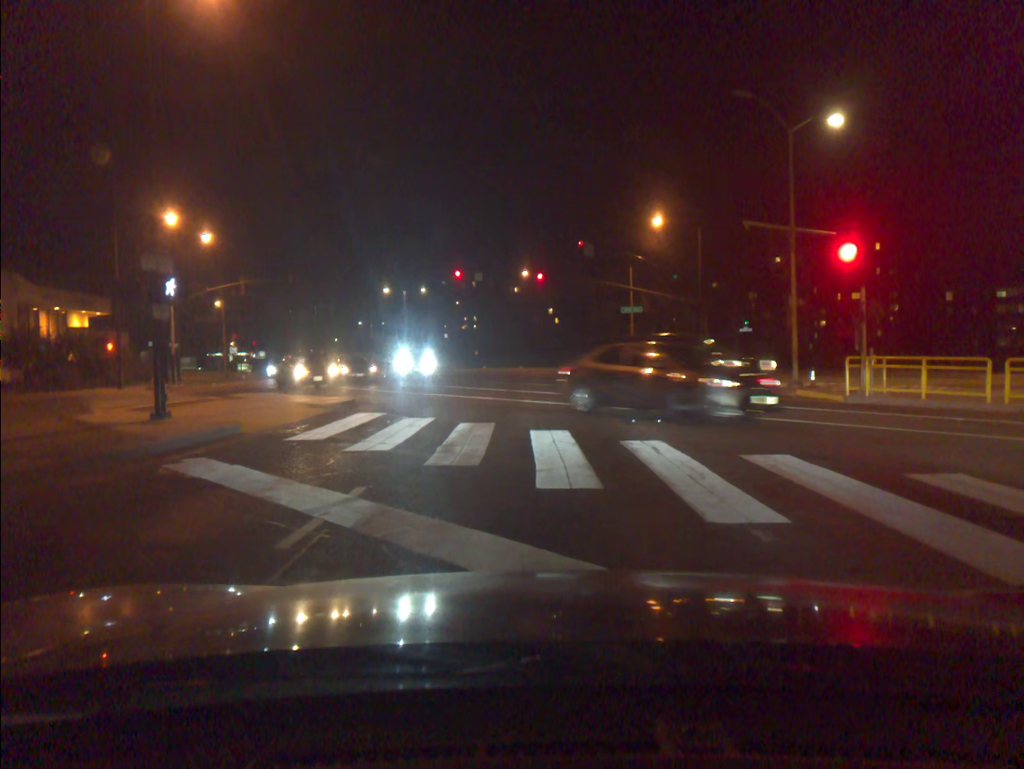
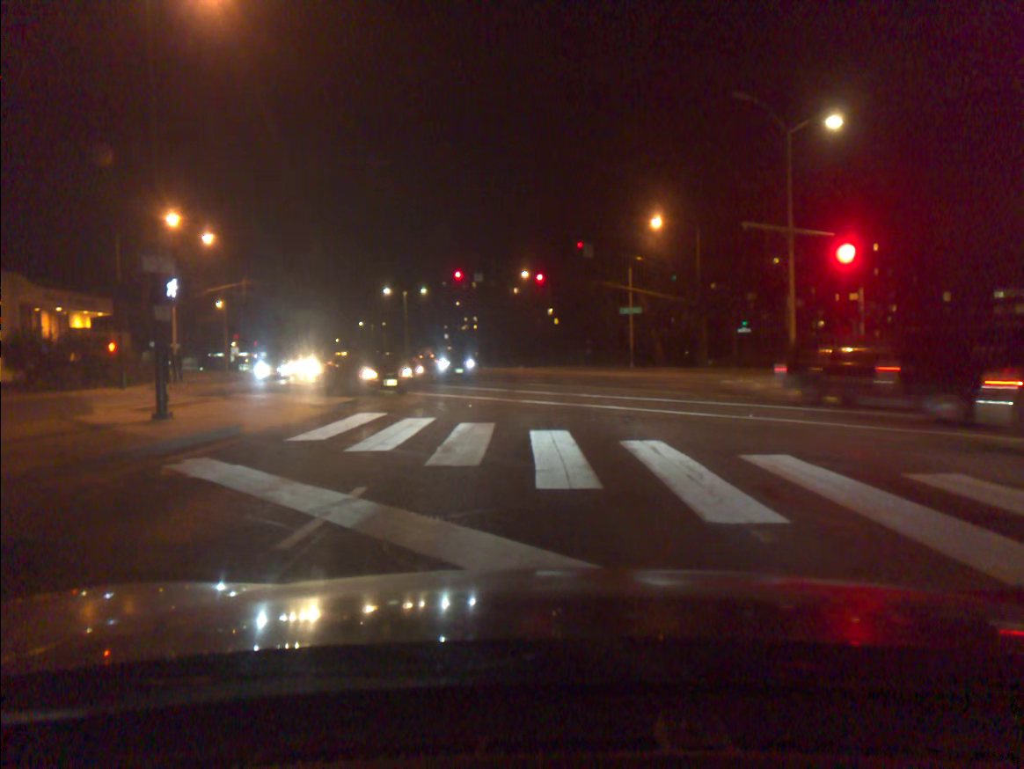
(0.0, 0.0) m; 0°
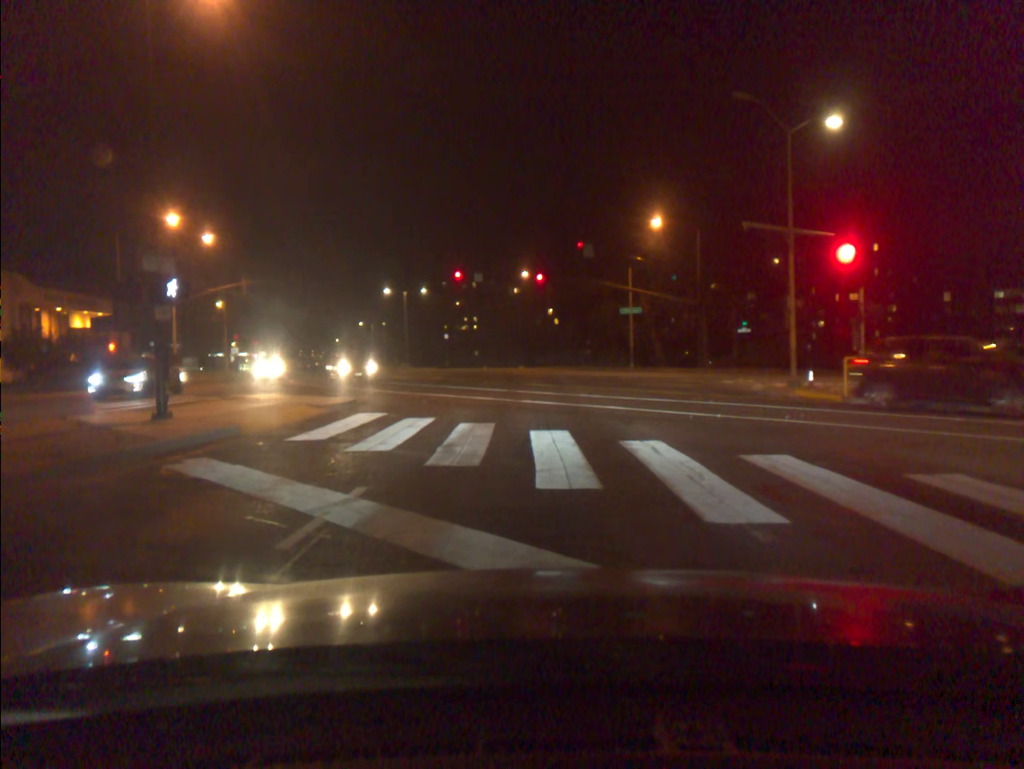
(0.0, 0.0) m; 0°
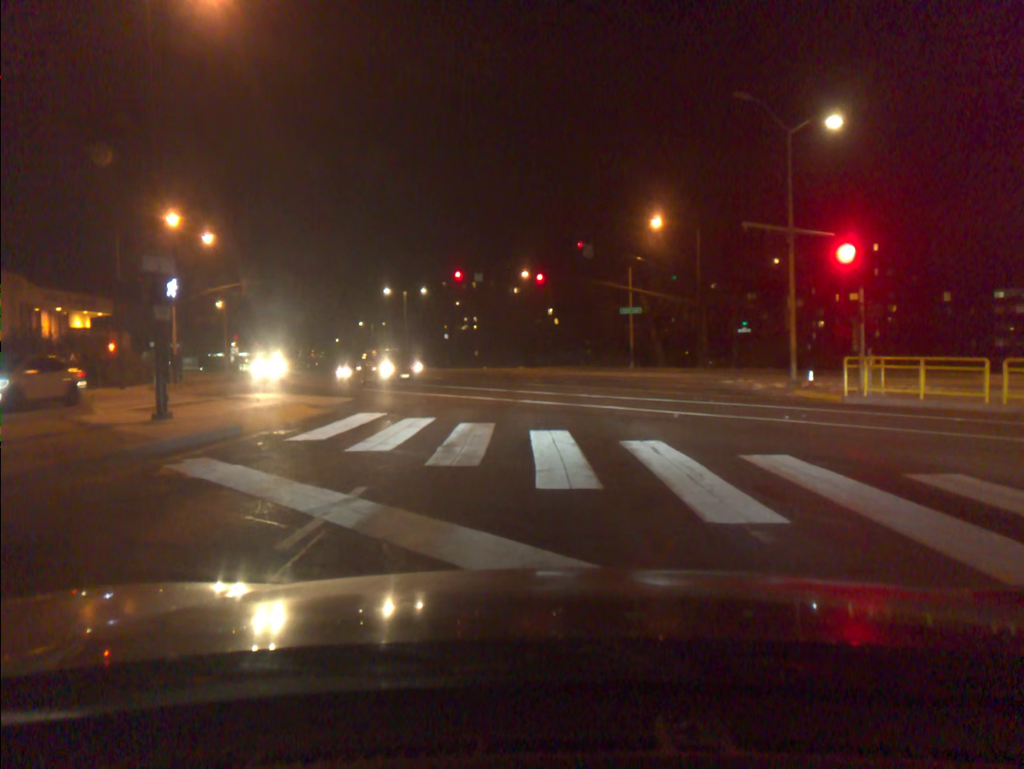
(0.0, 0.0) m; 0°
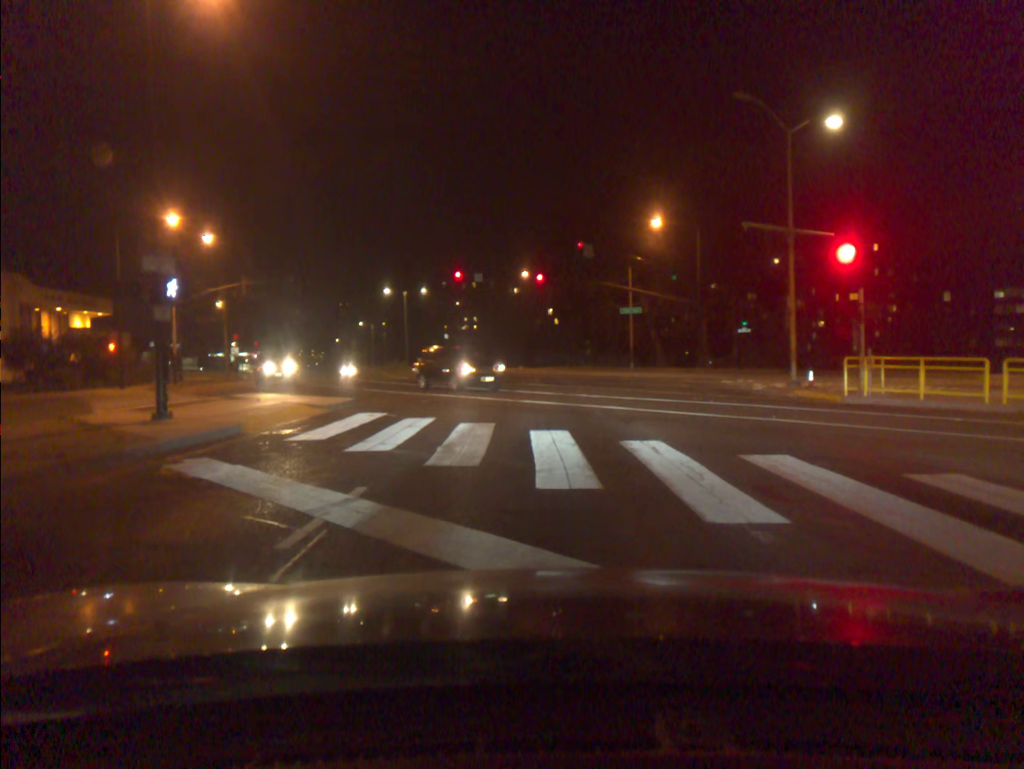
(0.0, 0.0) m; 0°
